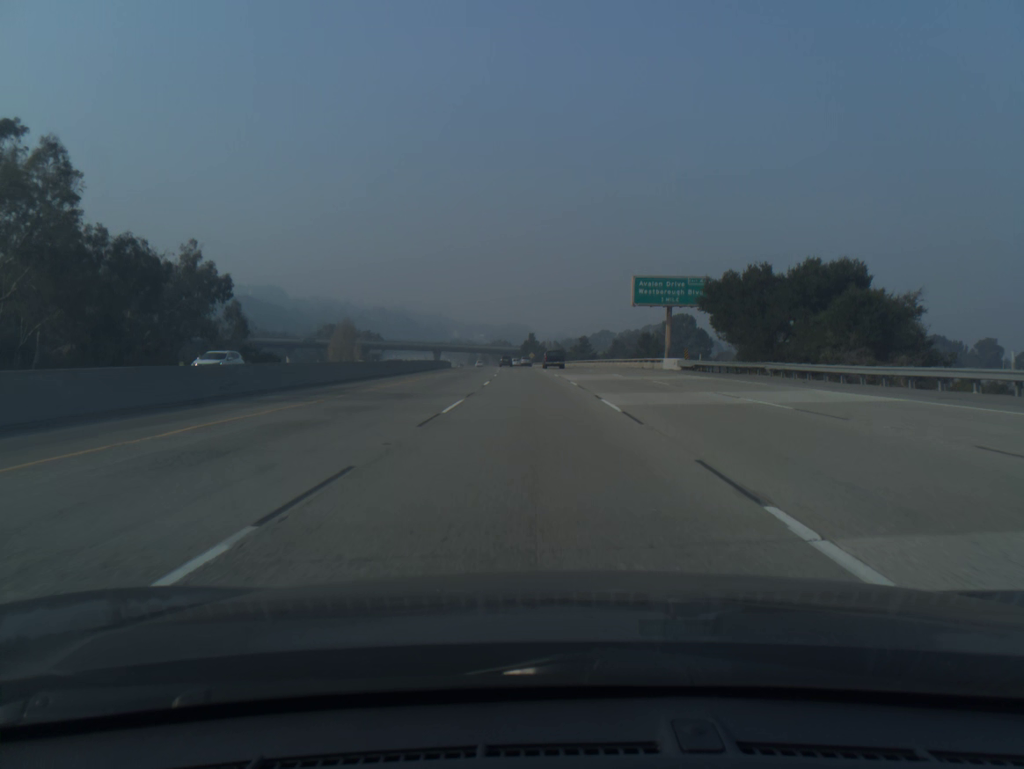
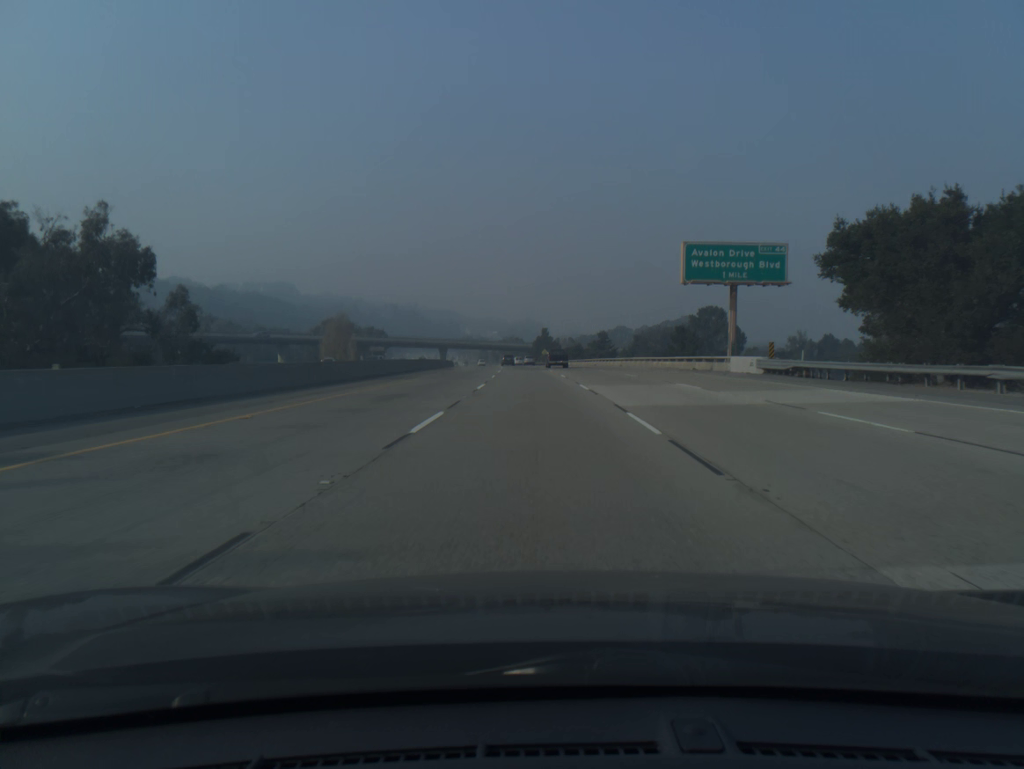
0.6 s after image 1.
(-0.1, +19.8) m; -1°
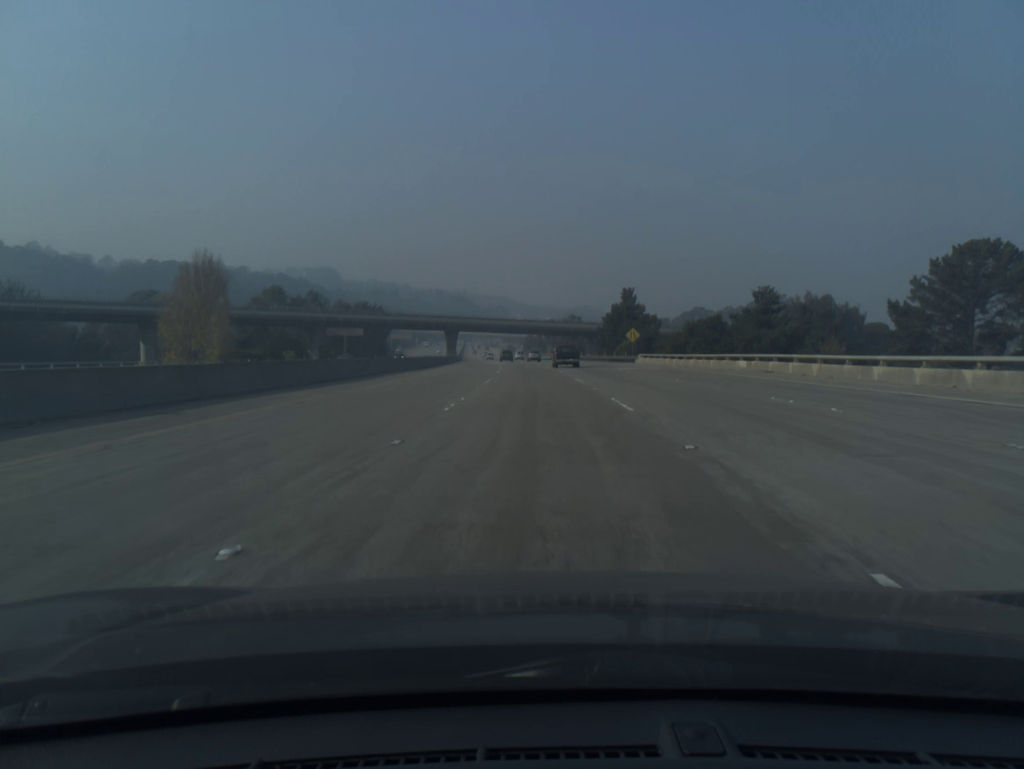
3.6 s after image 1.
(-3.6, +98.8) m; -4°
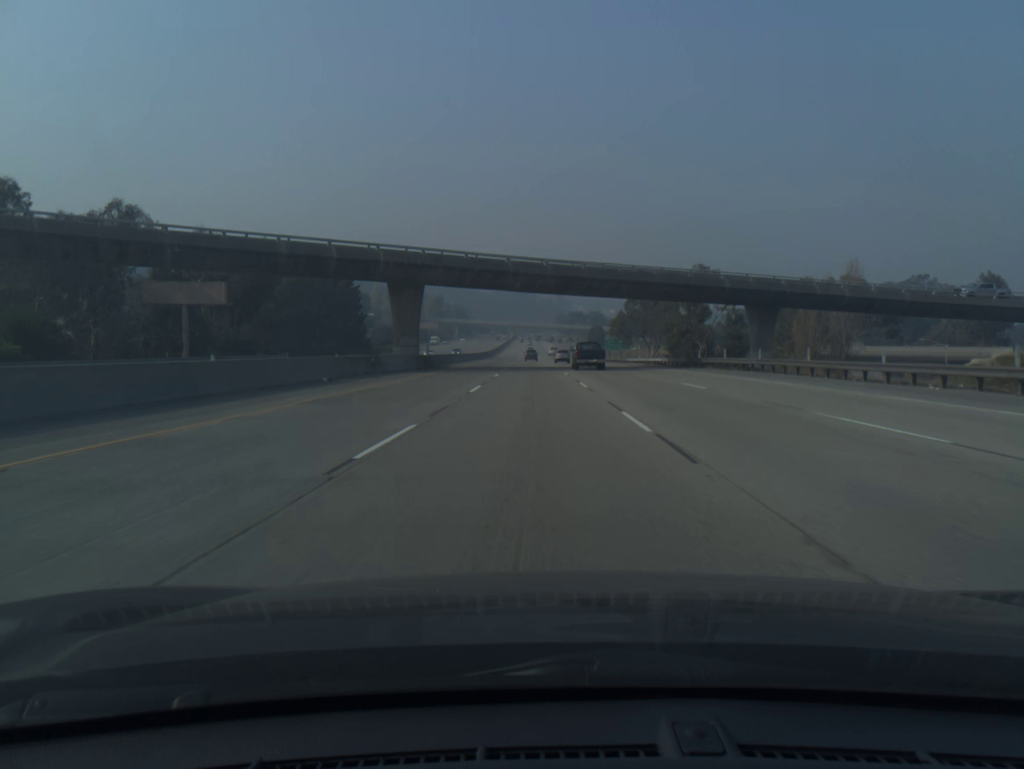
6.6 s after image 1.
(-3.6, +98.5) m; -4°
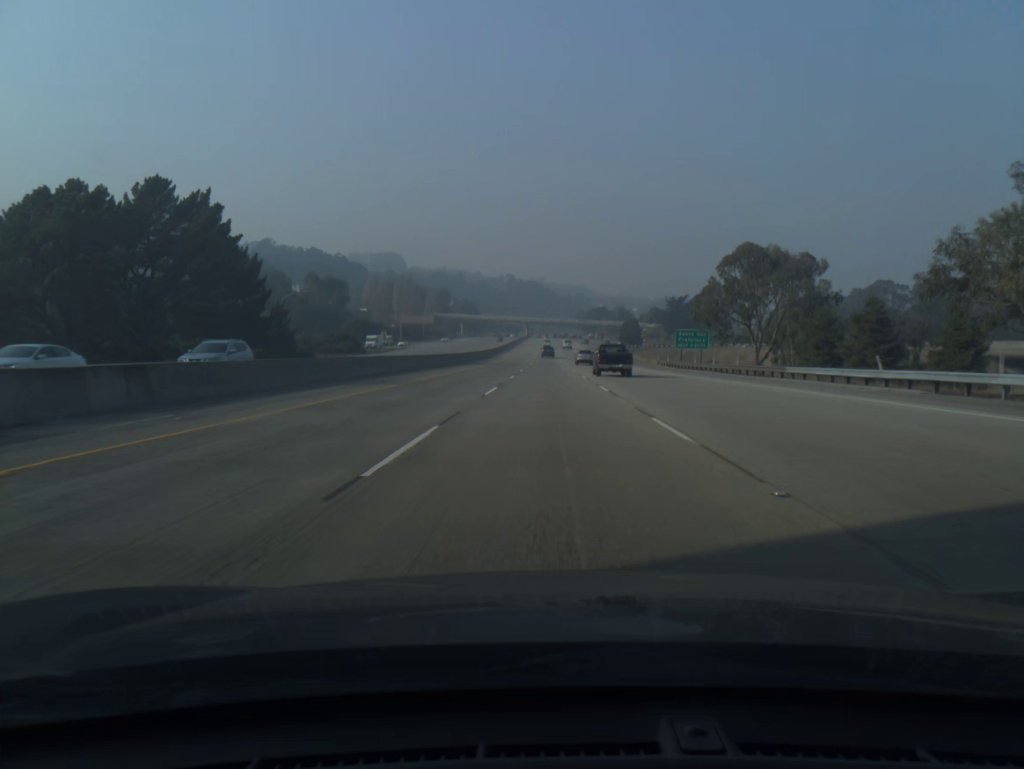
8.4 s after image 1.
(-0.9, +59.2) m; -1°
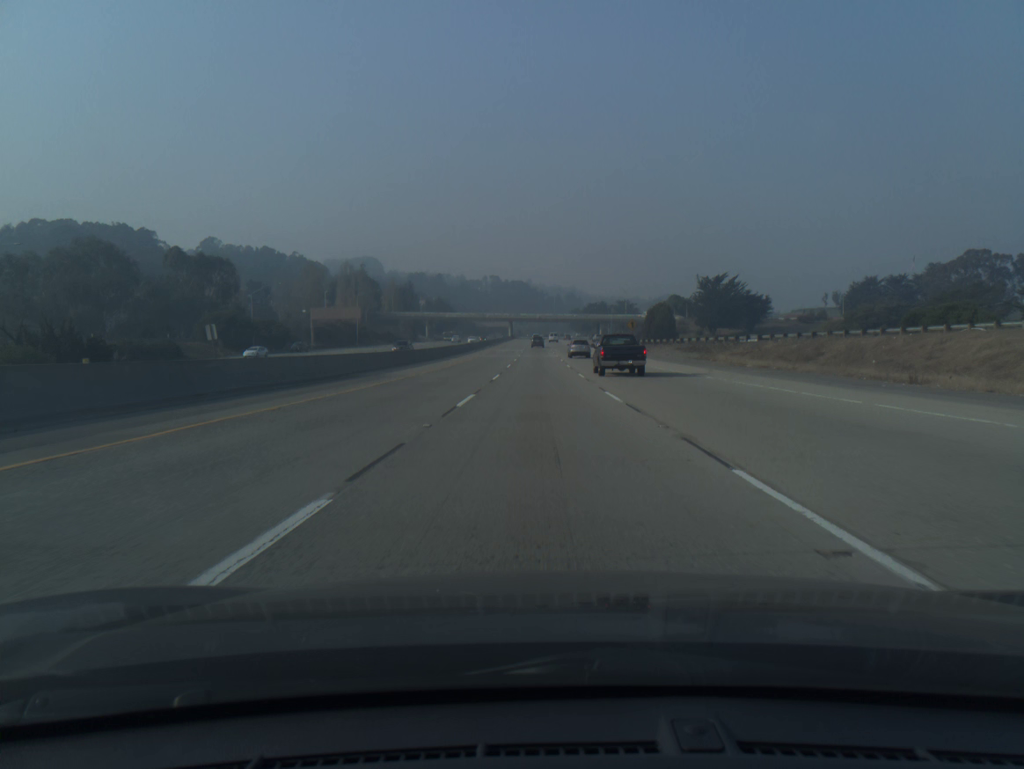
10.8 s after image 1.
(+0.5, +79.2) m; +1°
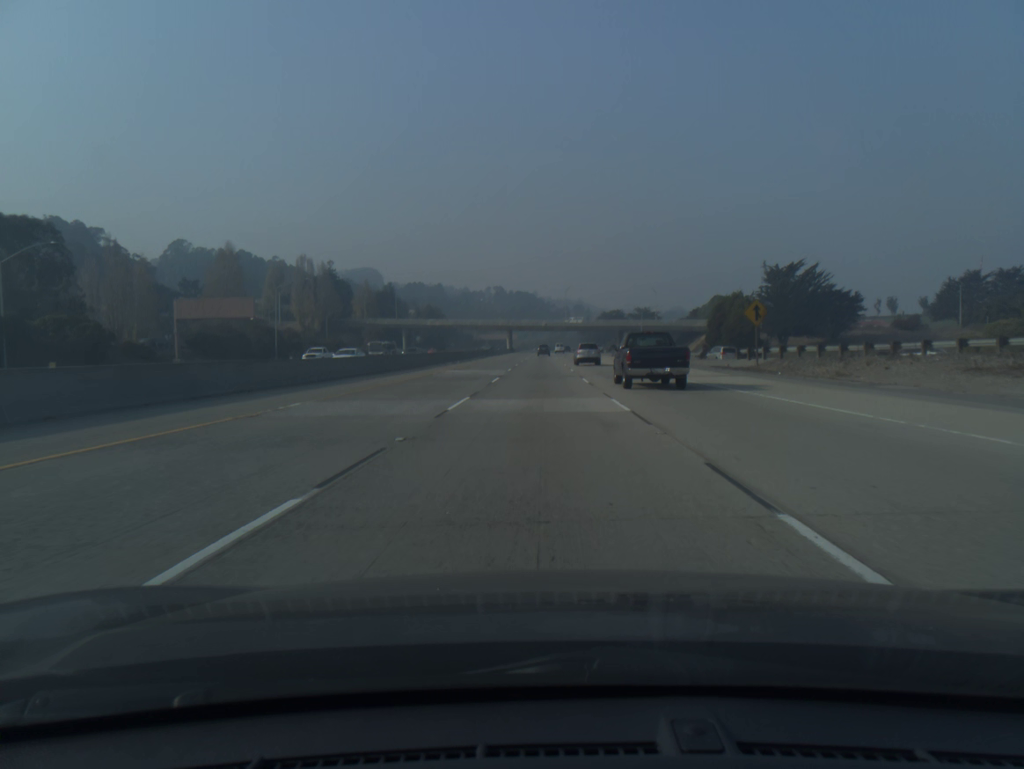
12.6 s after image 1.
(-0.2, +59.3) m; 0°
